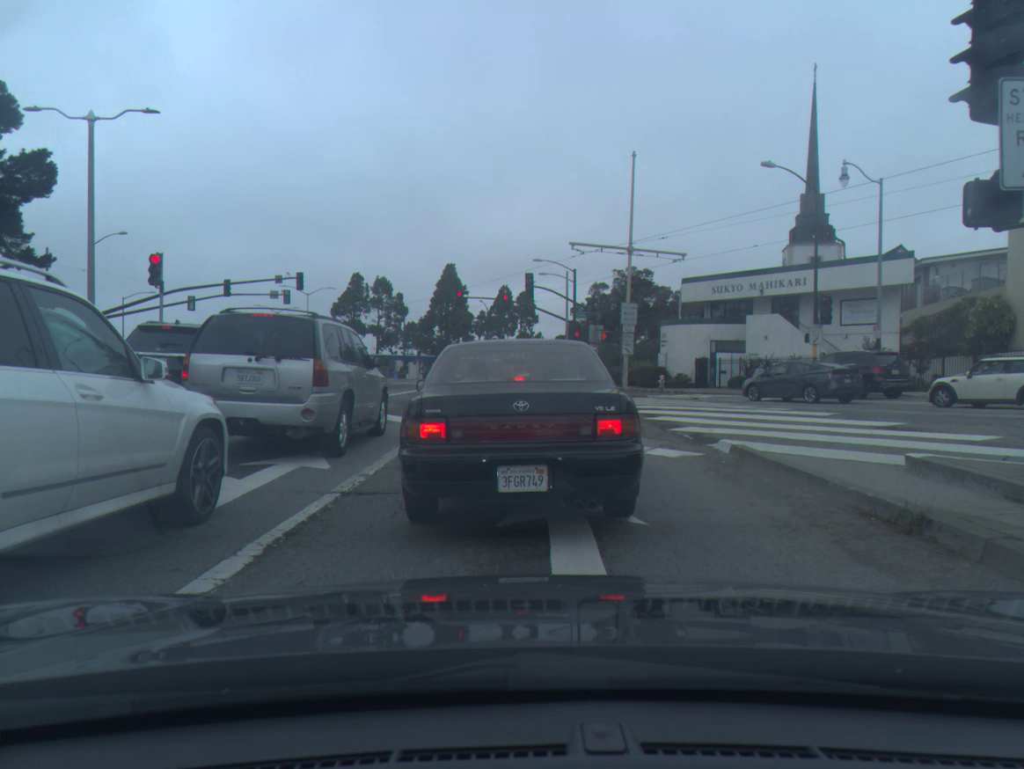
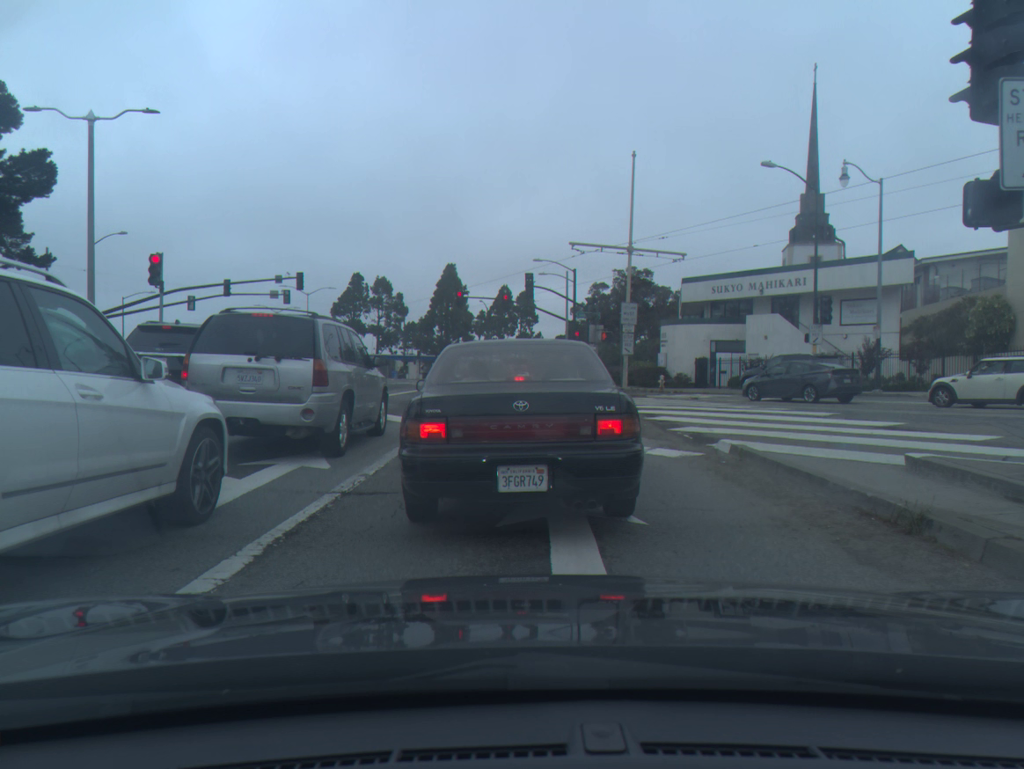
(0.0, 0.0) m; 0°
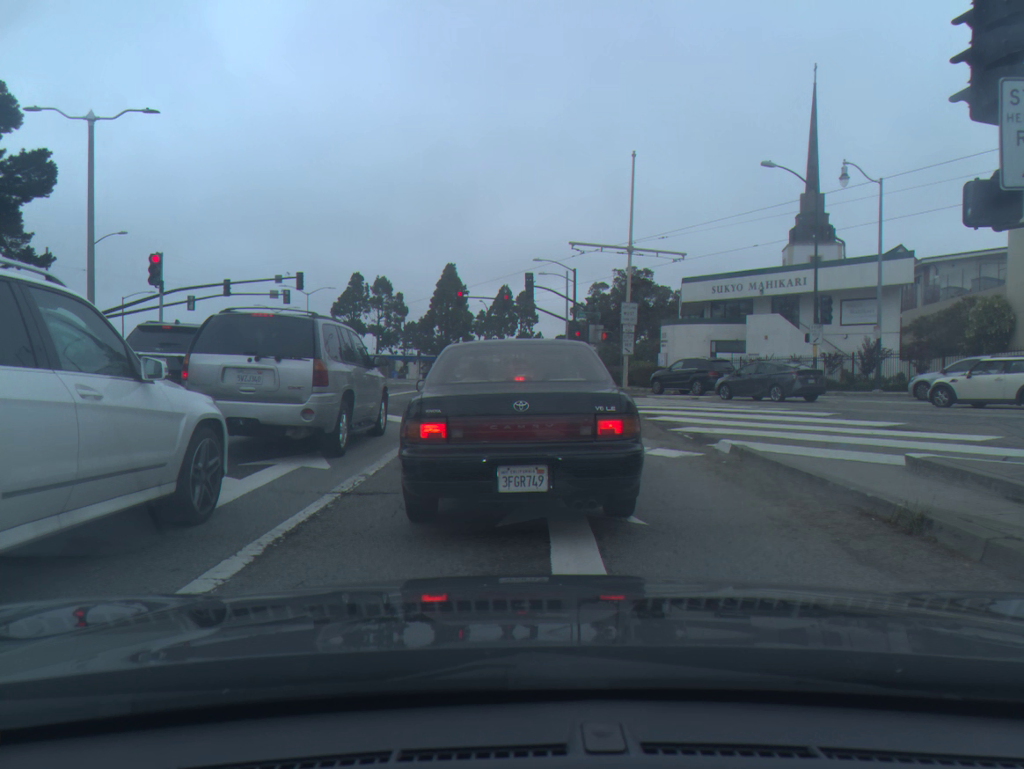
(0.0, 0.0) m; 0°
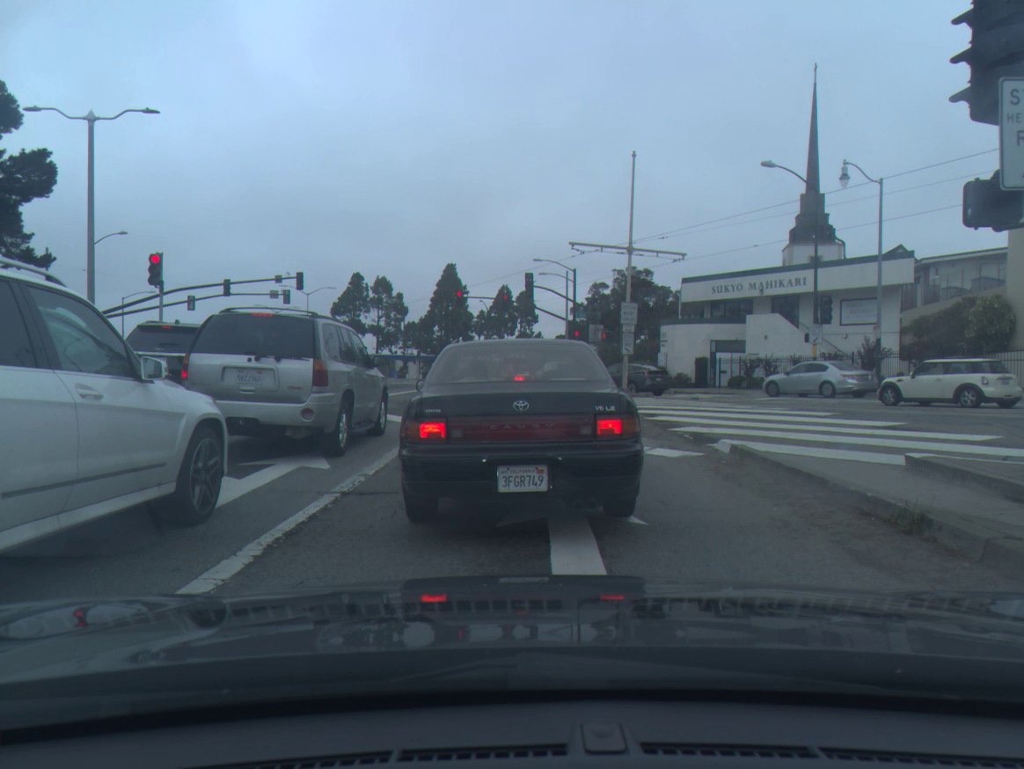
(0.0, 0.0) m; 0°
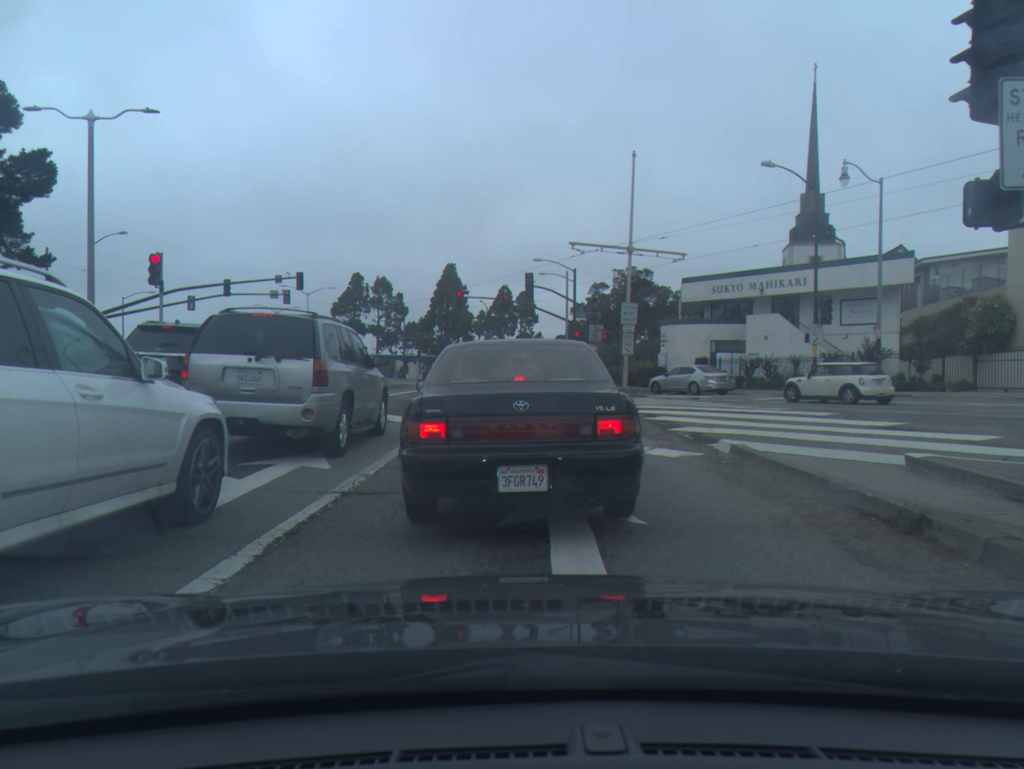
(0.0, -0.1) m; 0°
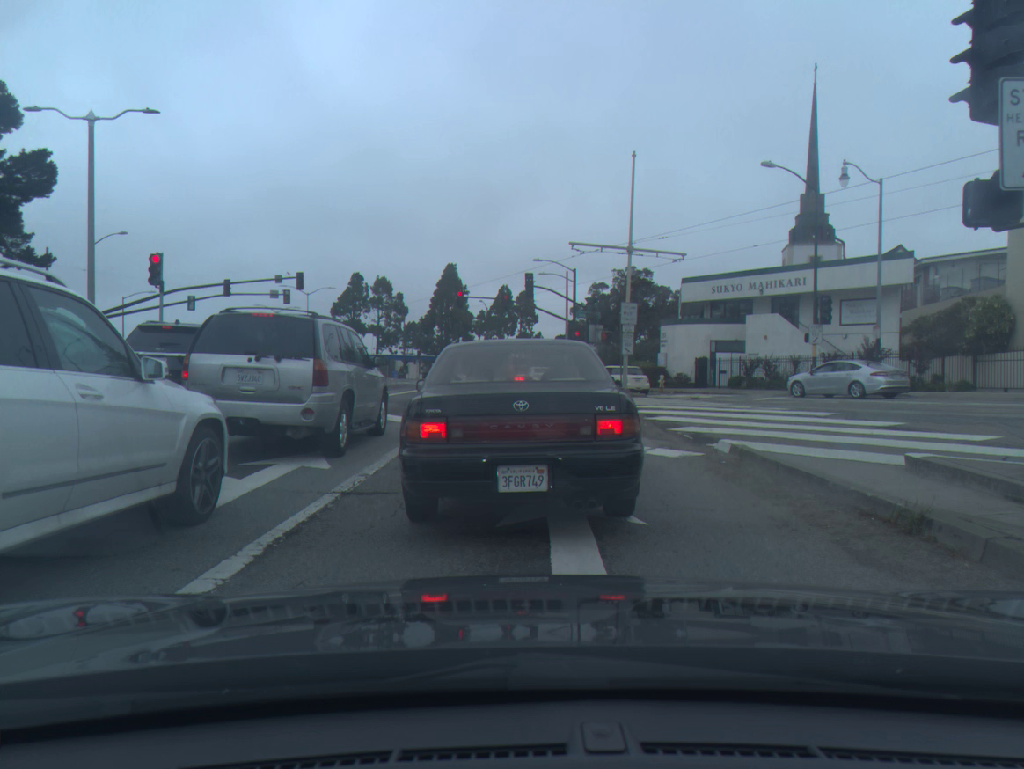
(0.0, 0.0) m; 0°
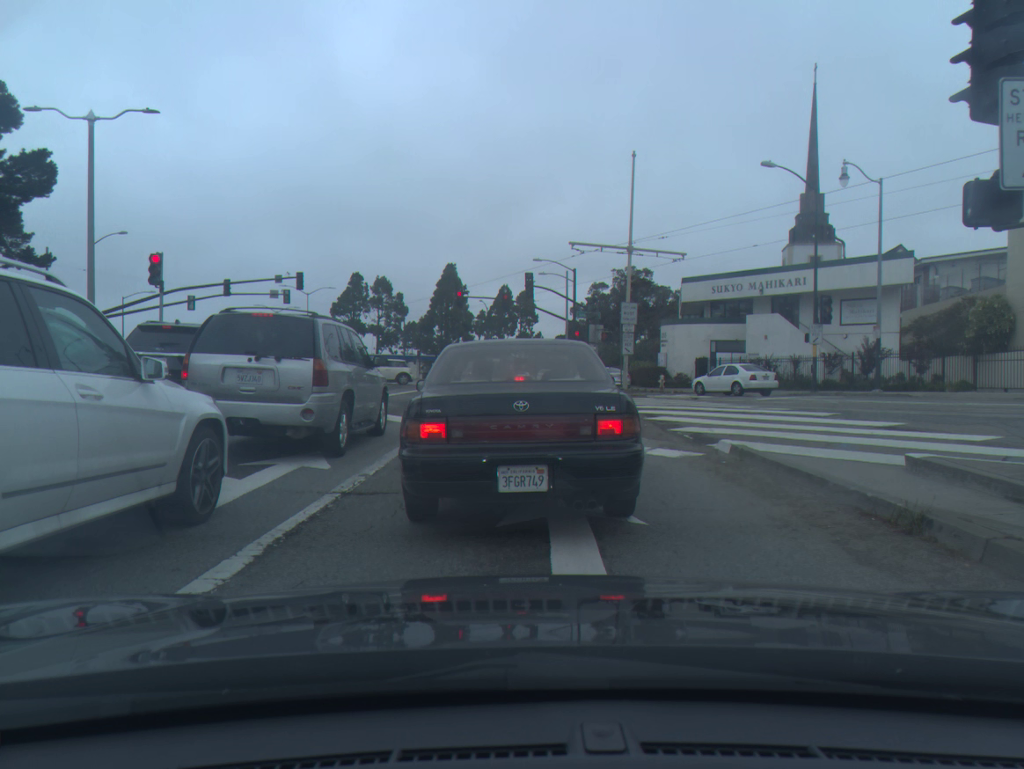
(0.0, 0.0) m; 0°
